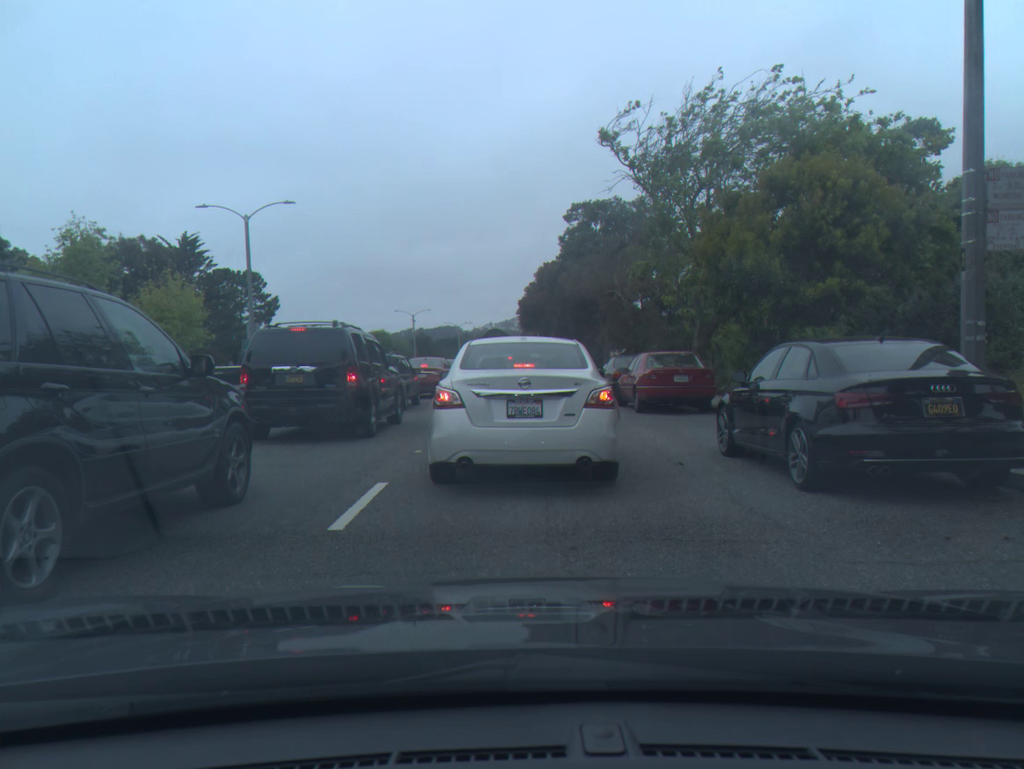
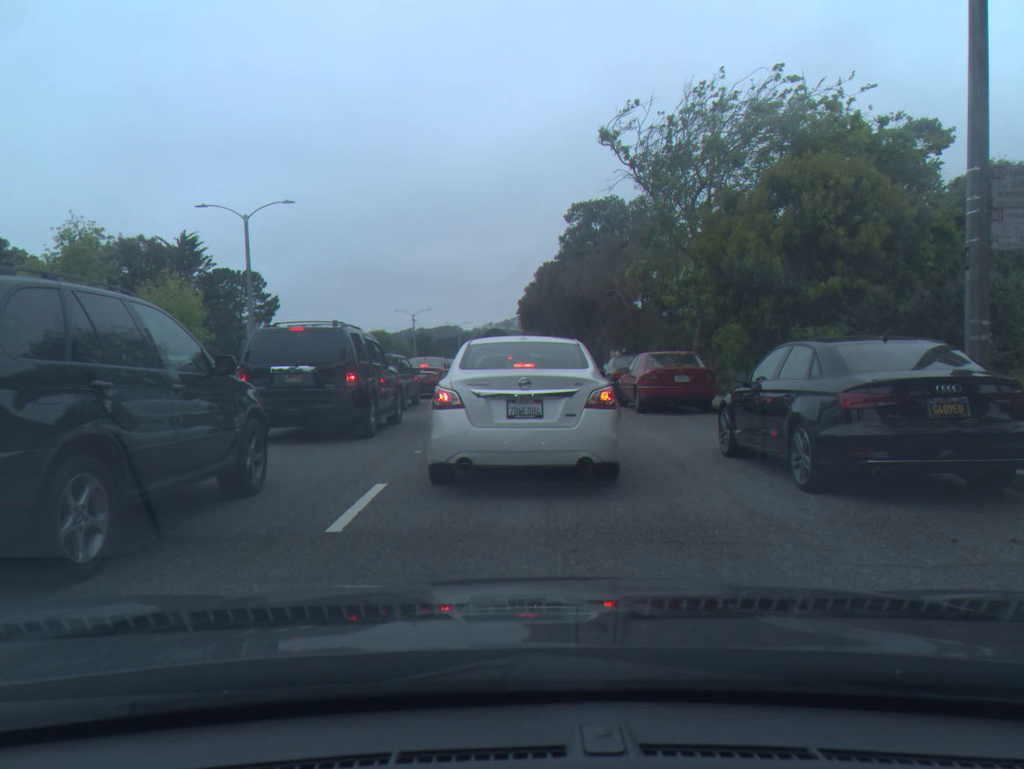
(0.0, +0.1) m; 0°
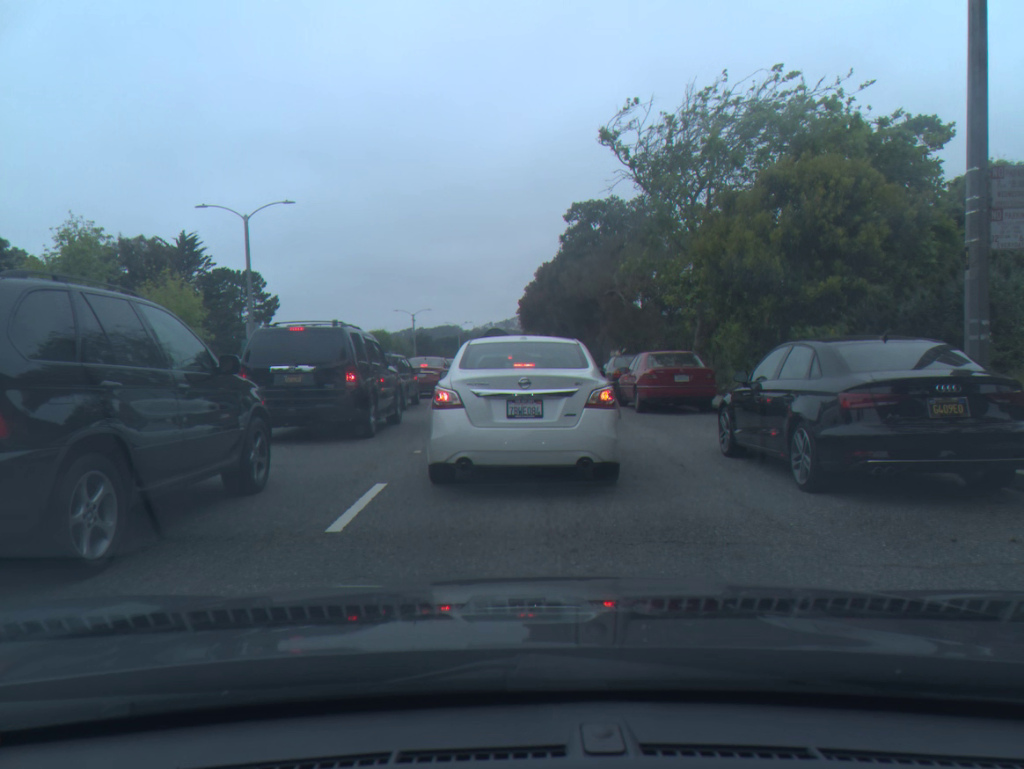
(0.0, 0.0) m; 0°
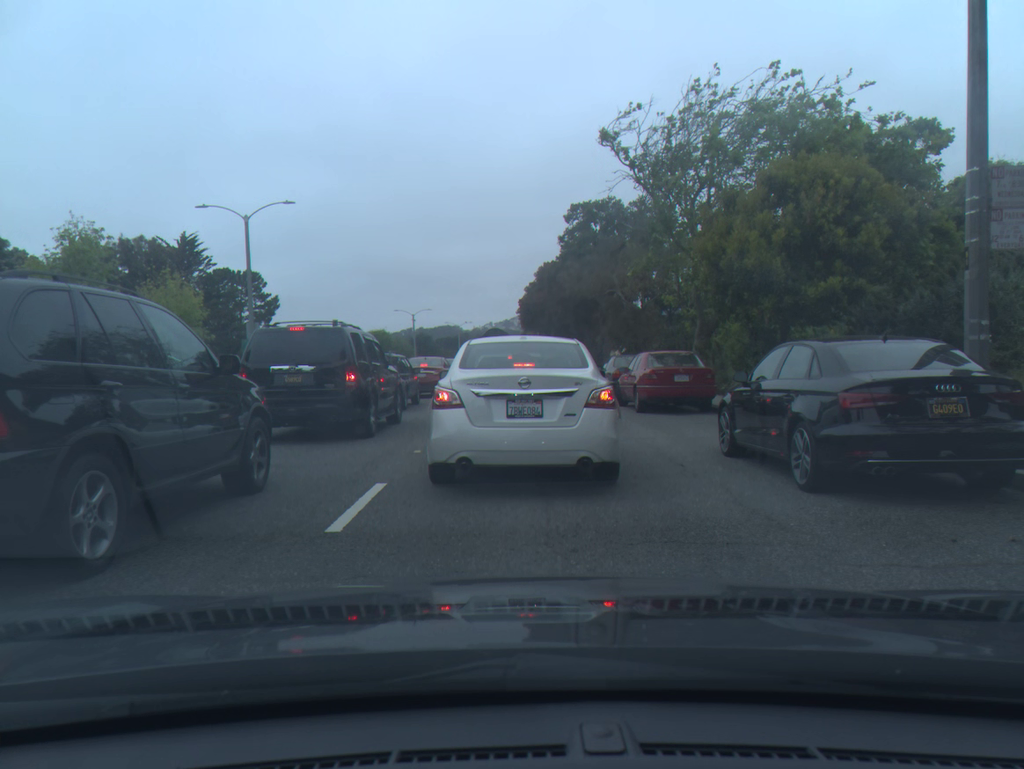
(0.0, 0.0) m; 0°
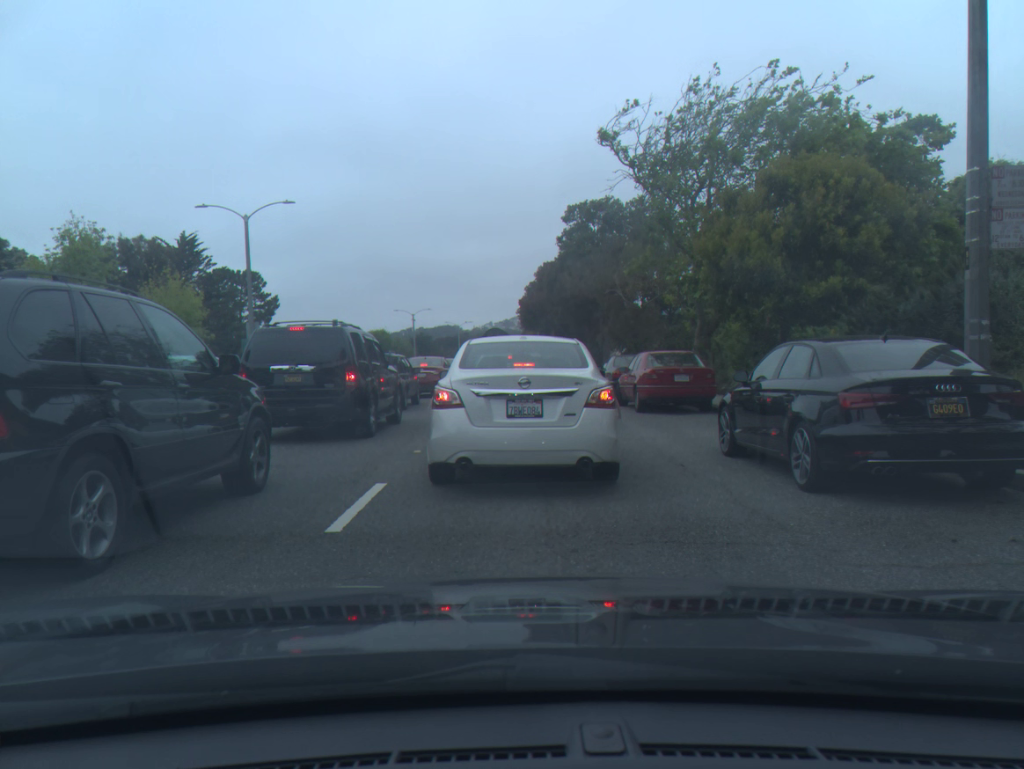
(0.0, 0.0) m; 0°
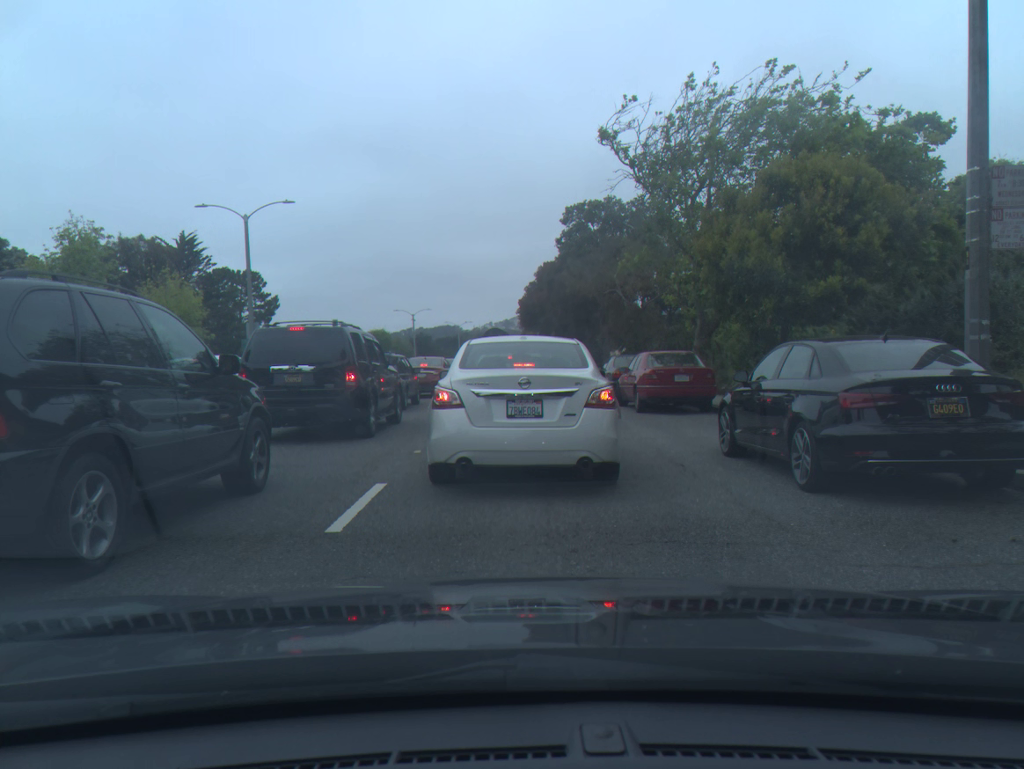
(0.0, 0.0) m; 0°
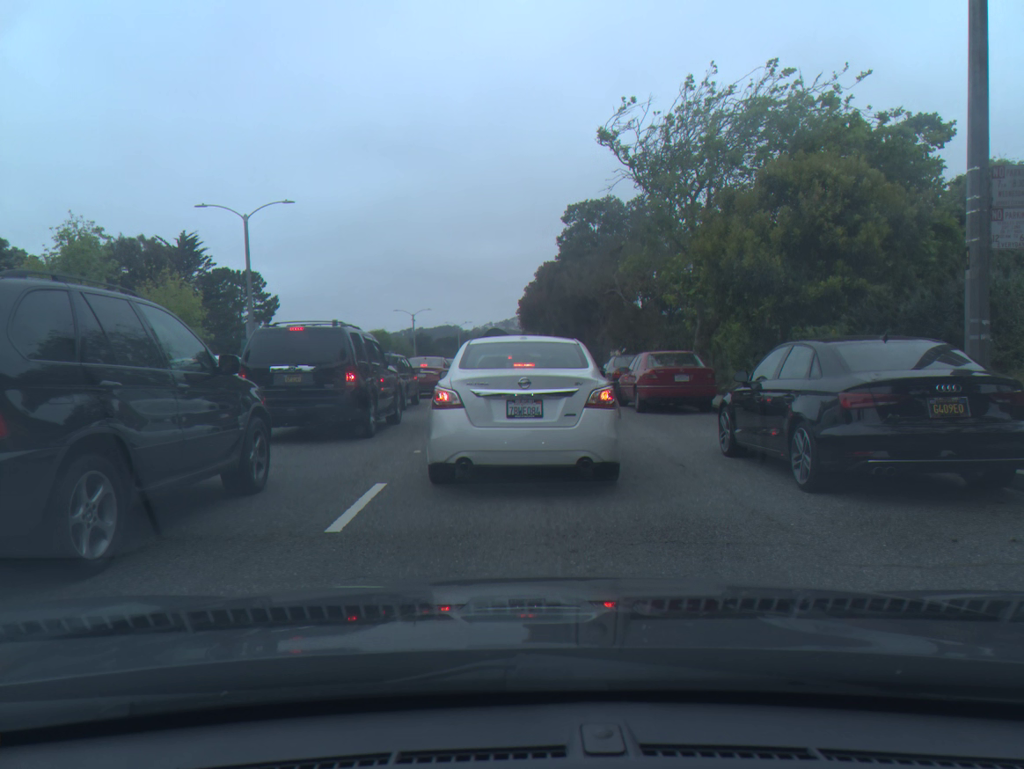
(0.0, 0.0) m; 0°
